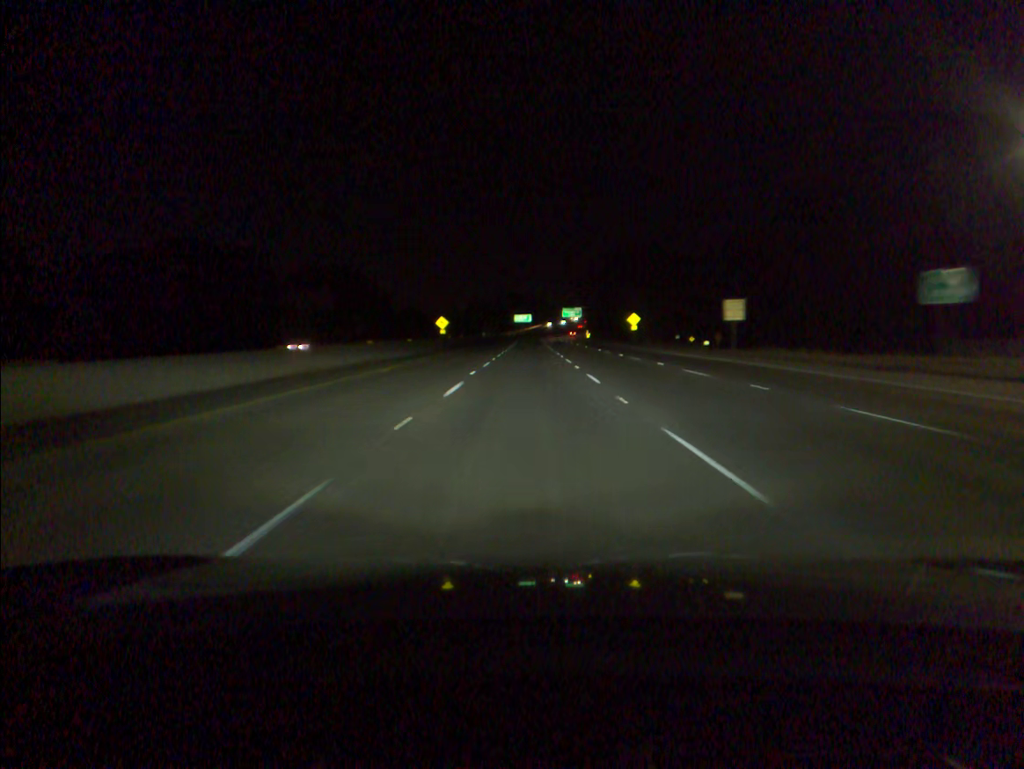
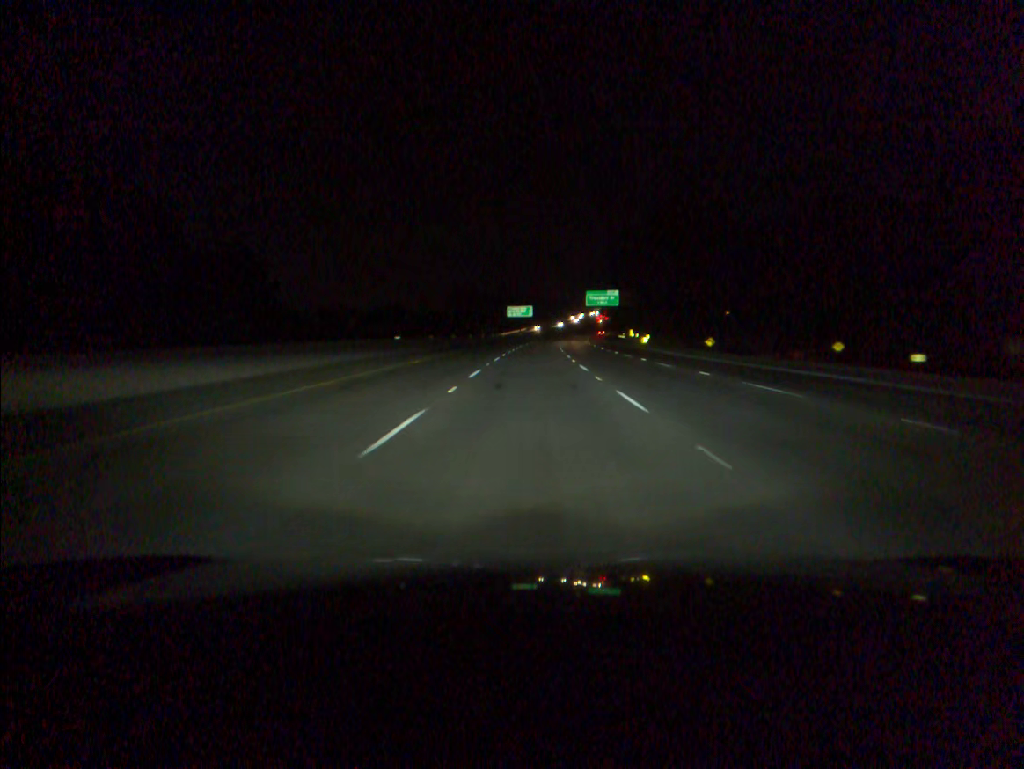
(-0.2, +95.4) m; 0°
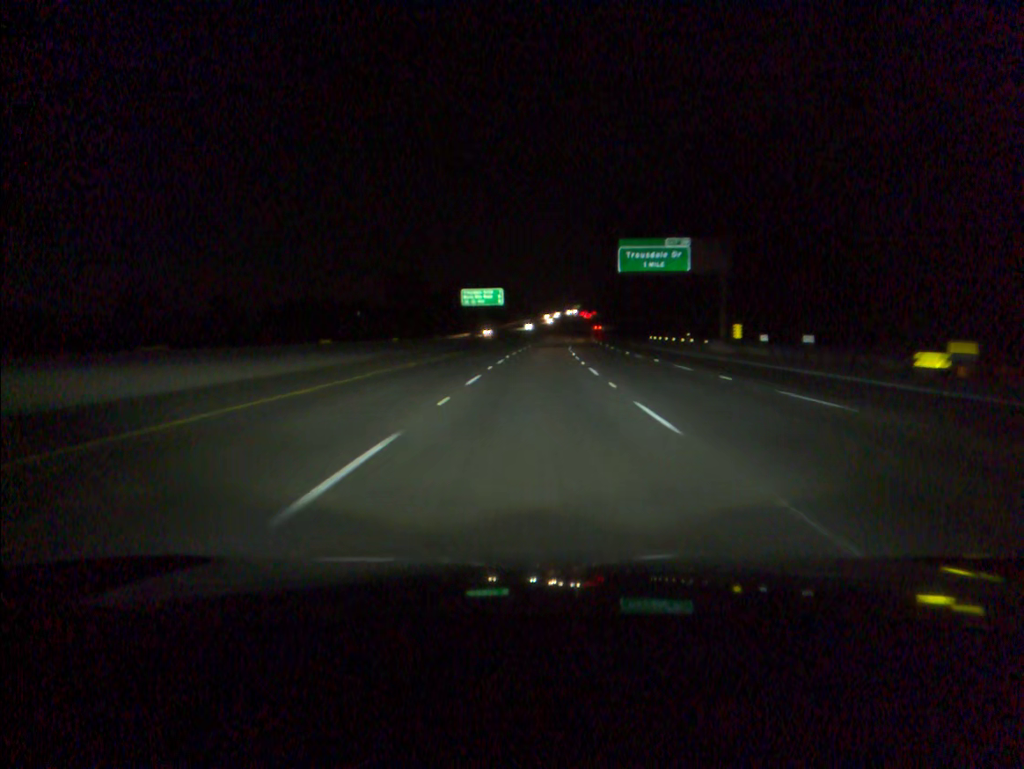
(+0.9, +75.7) m; +2°
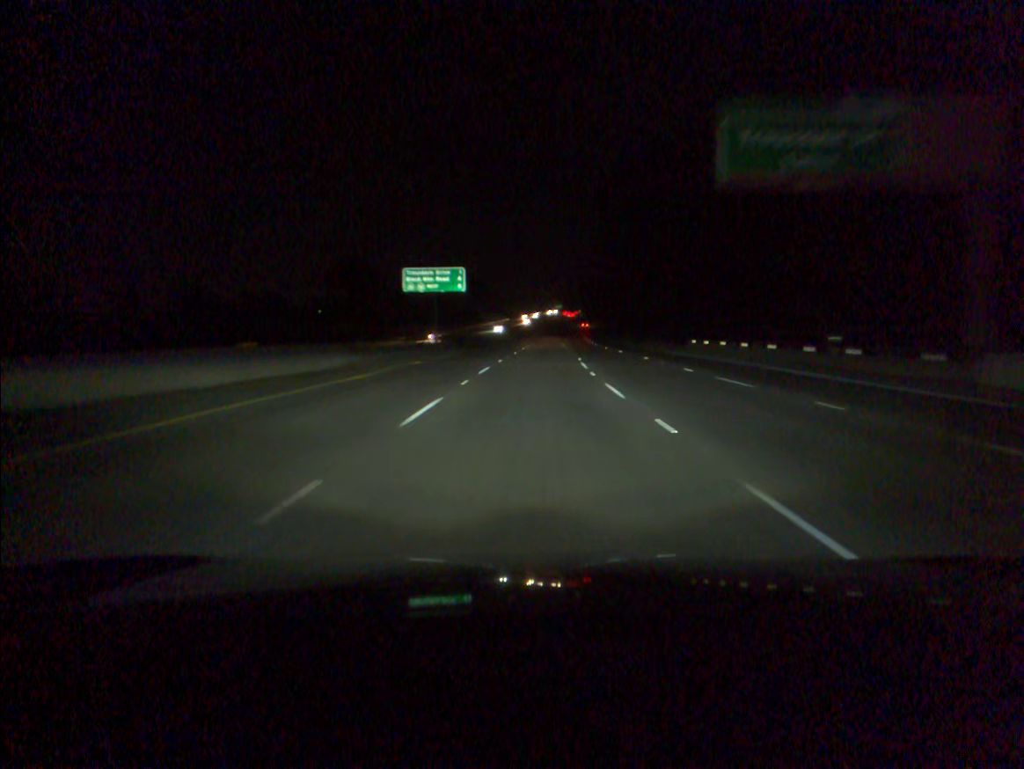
(+0.5, +37.9) m; +1°
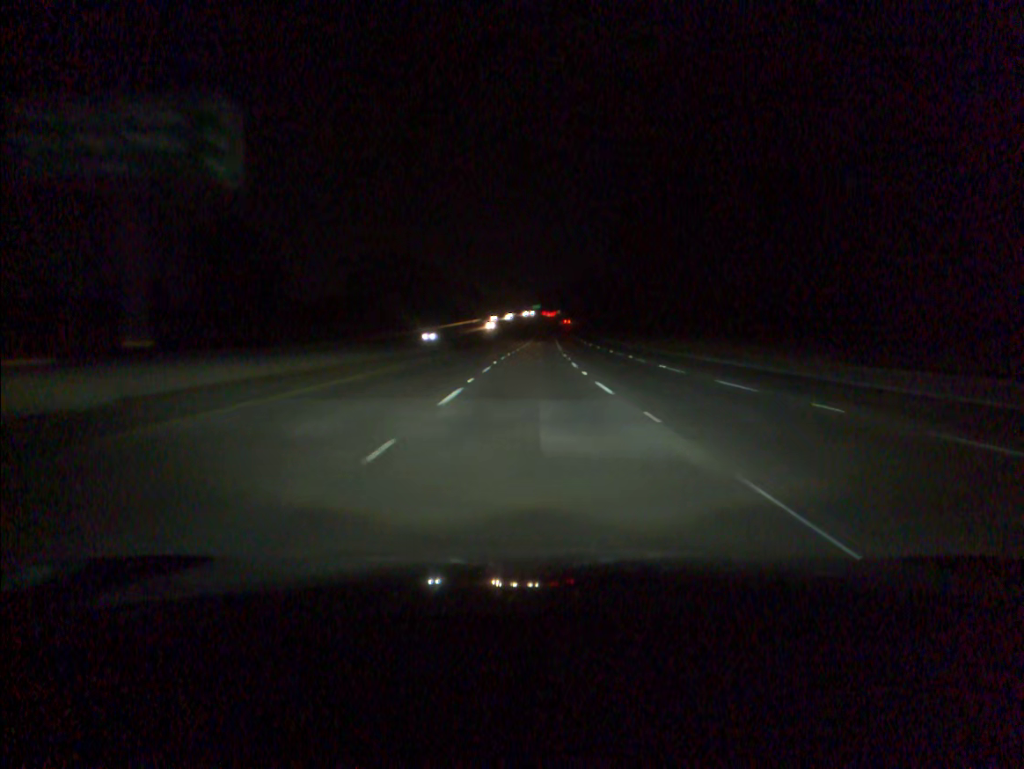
(+1.0, +56.9) m; +2°
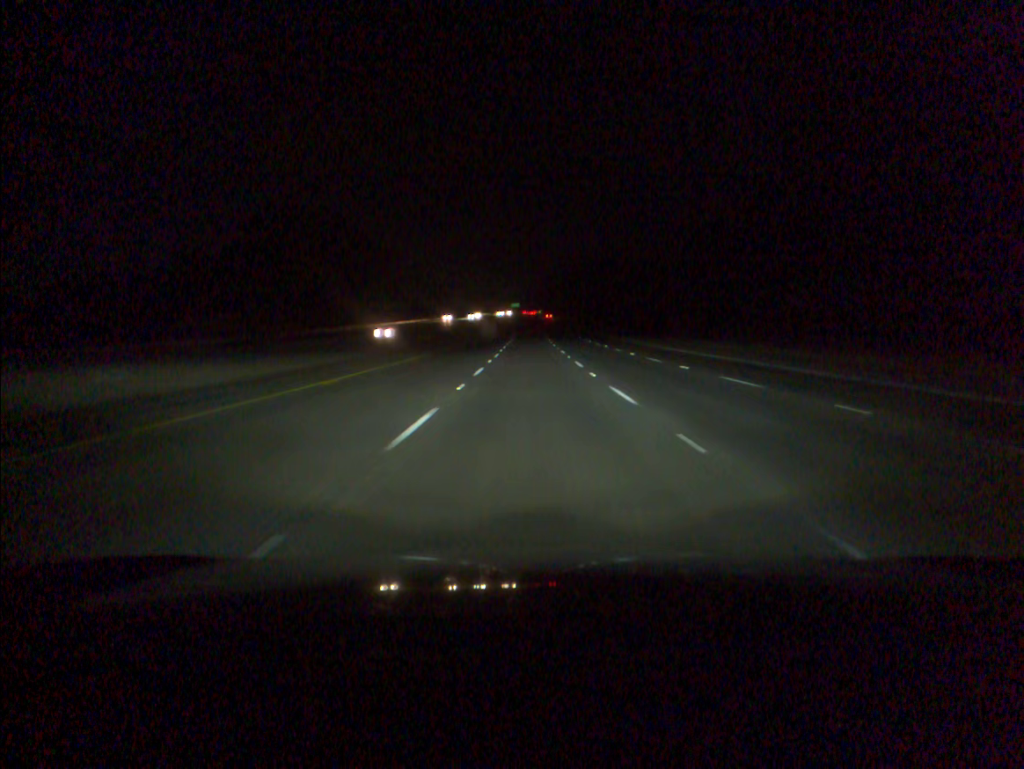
(+0.9, +76.2) m; +2°
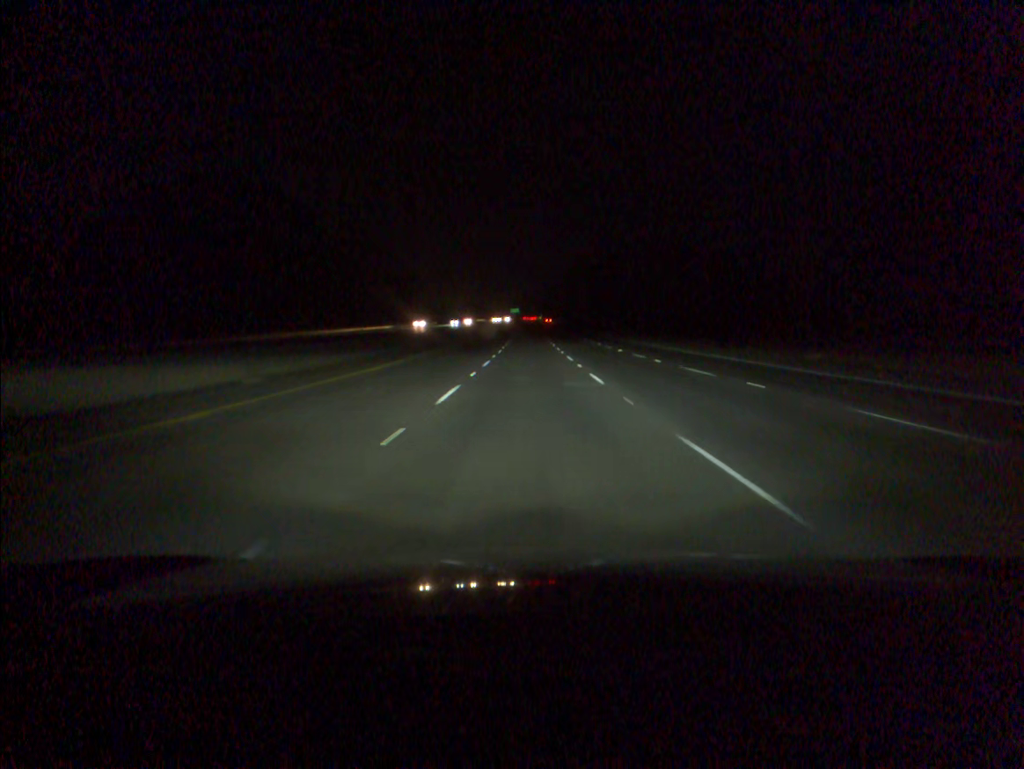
(0.0, +38.1) m; 0°
